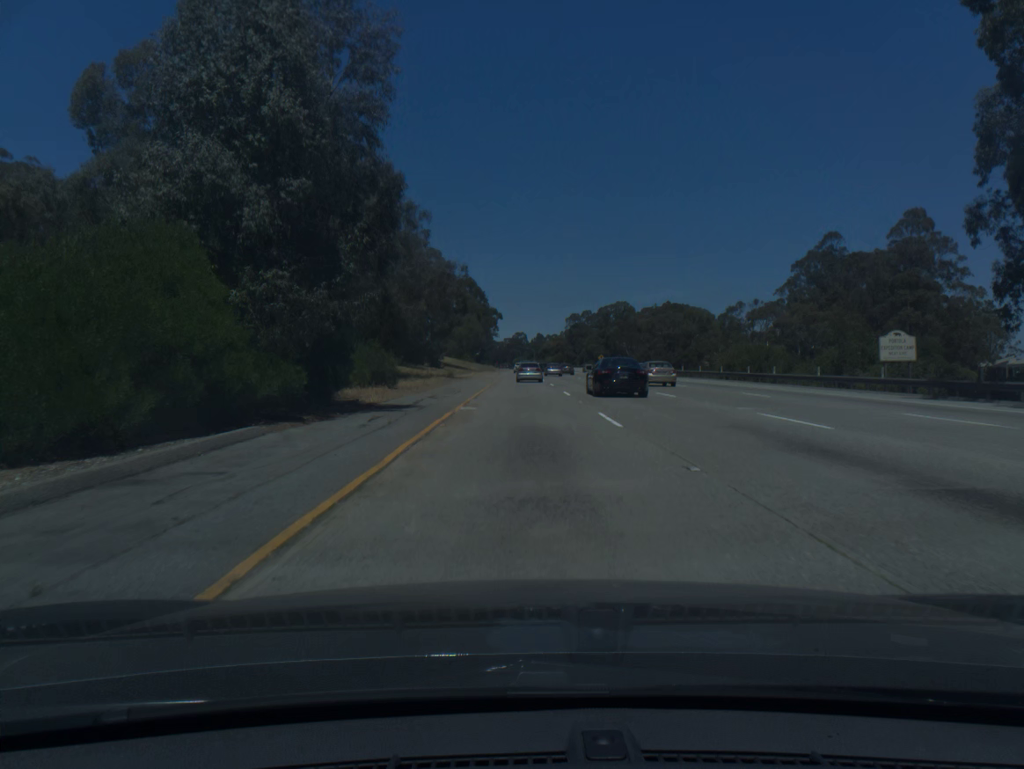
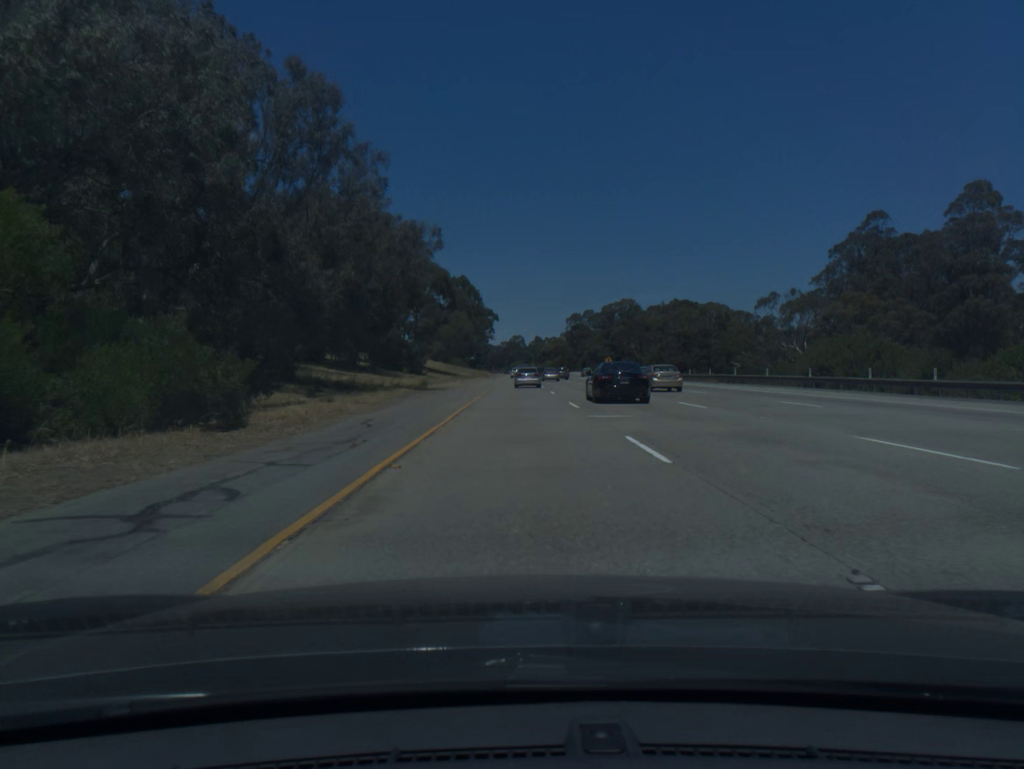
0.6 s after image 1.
(+0.1, +20.1) m; 0°
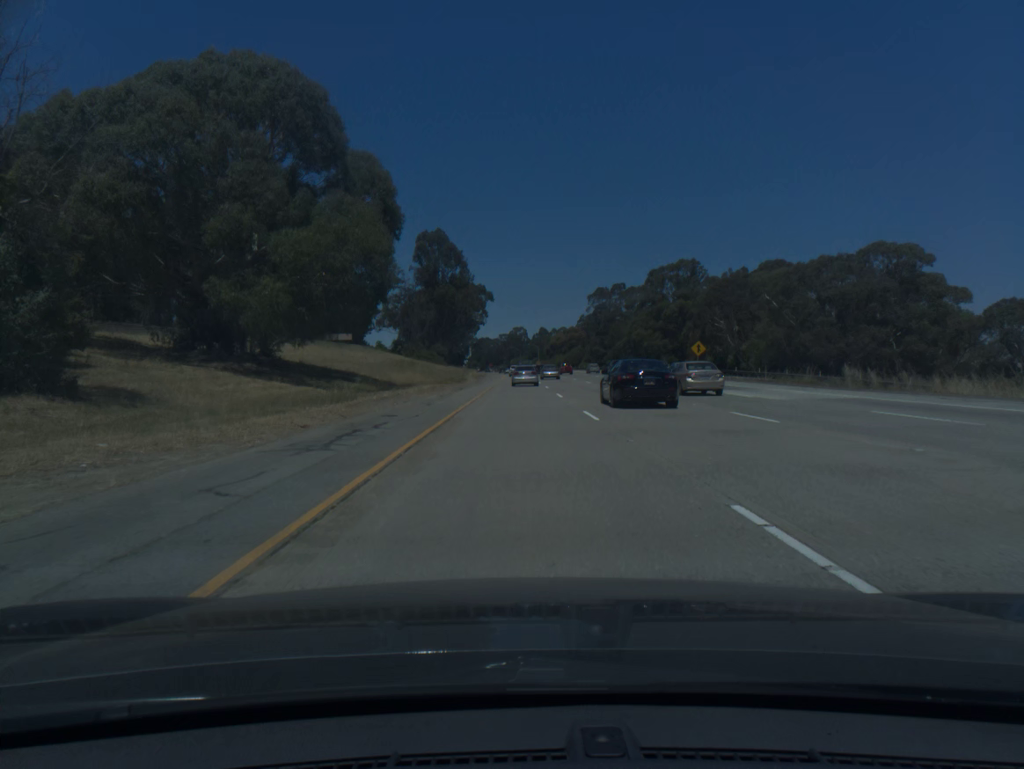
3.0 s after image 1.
(-0.3, +80.3) m; 0°
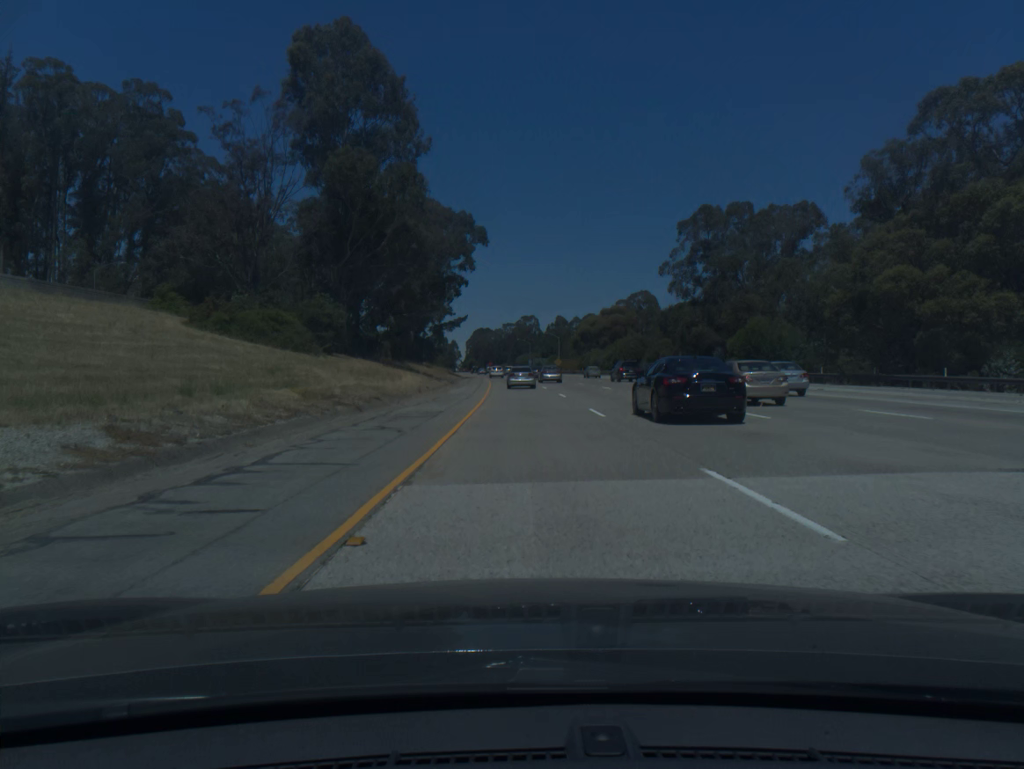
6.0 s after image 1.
(-0.6, +100.3) m; -1°
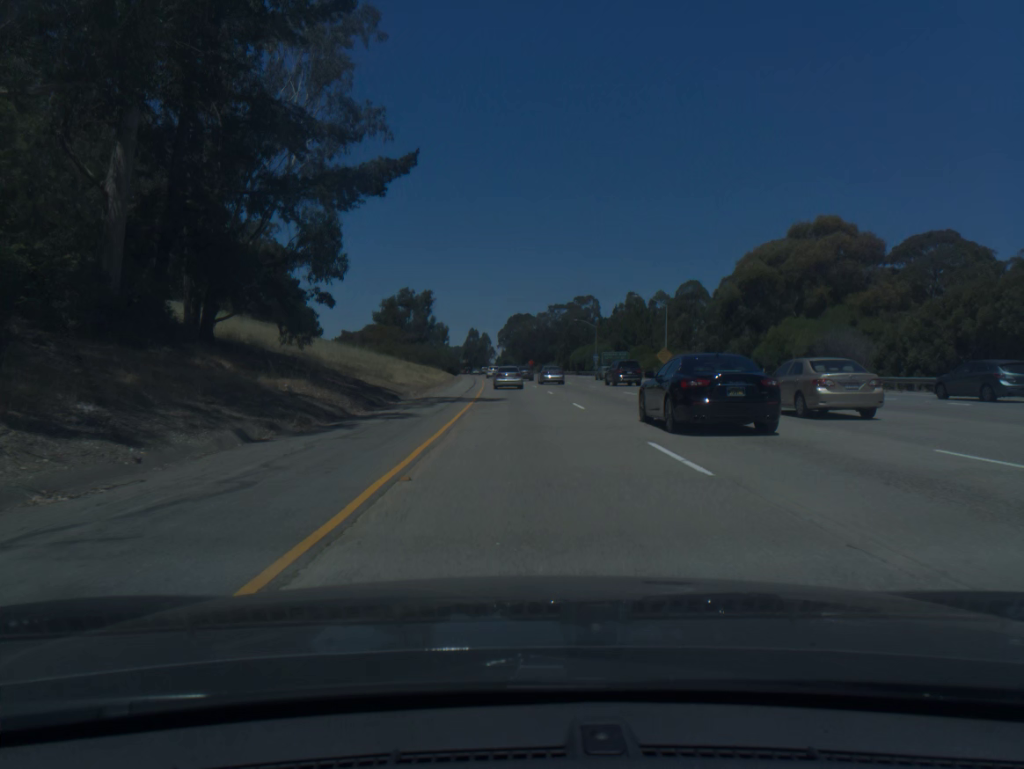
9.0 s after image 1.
(-2.2, +99.0) m; -3°
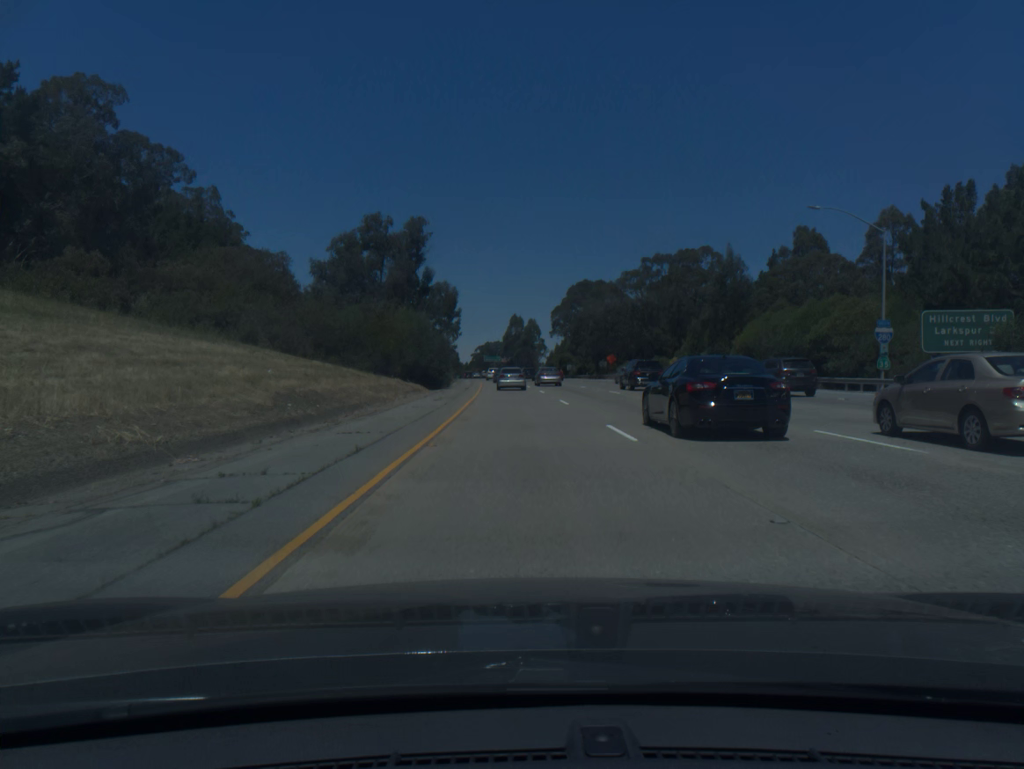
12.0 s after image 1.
(-3.2, +97.6) m; -4°
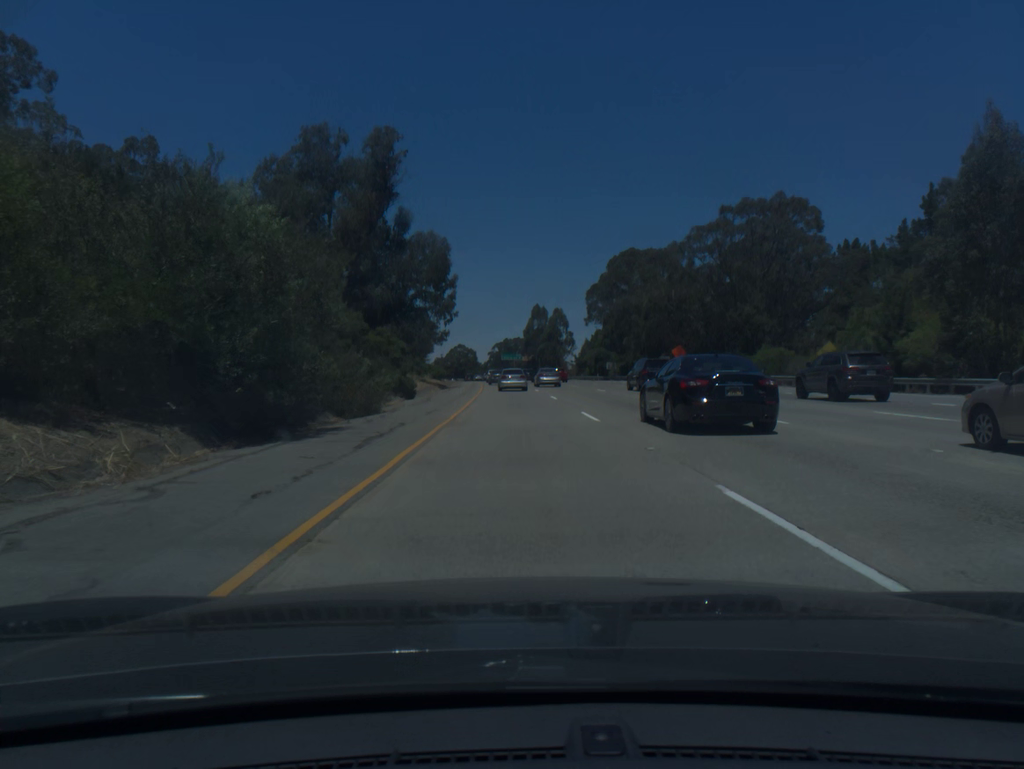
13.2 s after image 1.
(-0.5, +38.6) m; -1°
